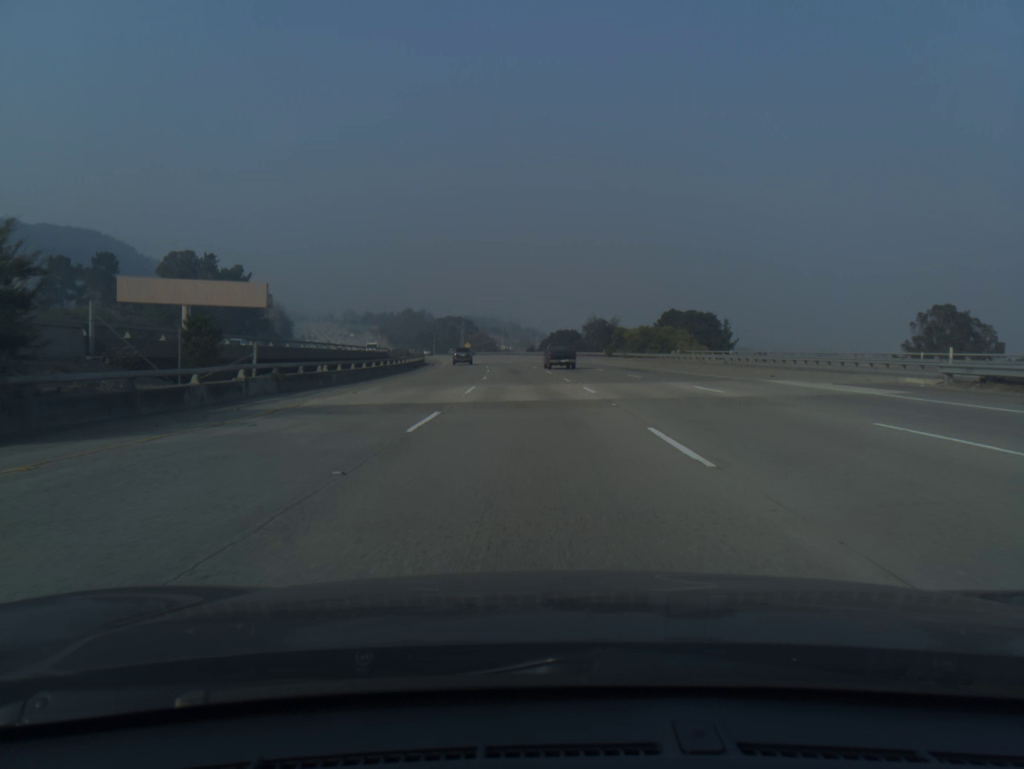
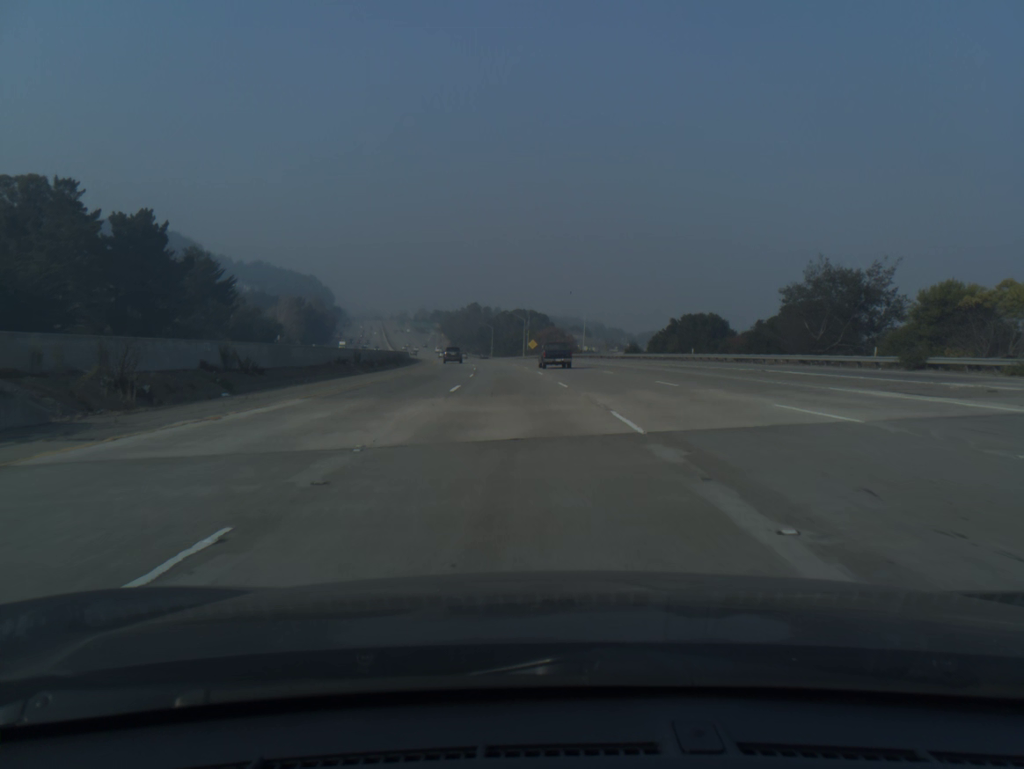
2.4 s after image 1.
(-3.9, +78.4) m; -6°
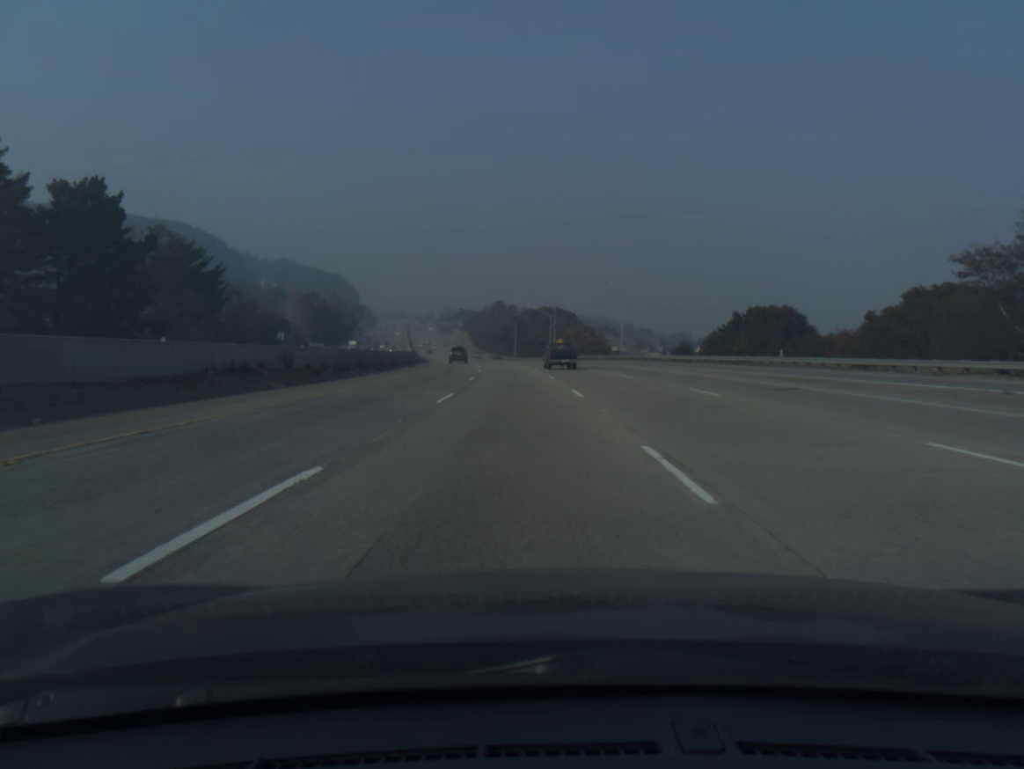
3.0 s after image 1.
(-0.3, +19.7) m; -2°
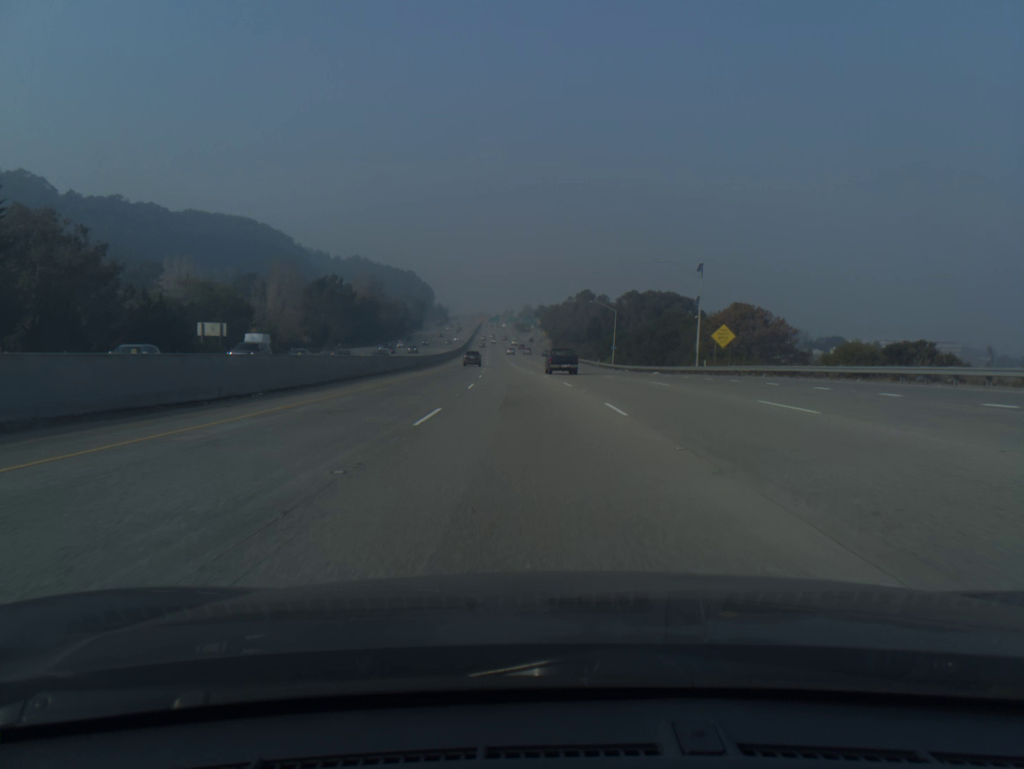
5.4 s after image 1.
(-4.8, +78.6) m; -6°
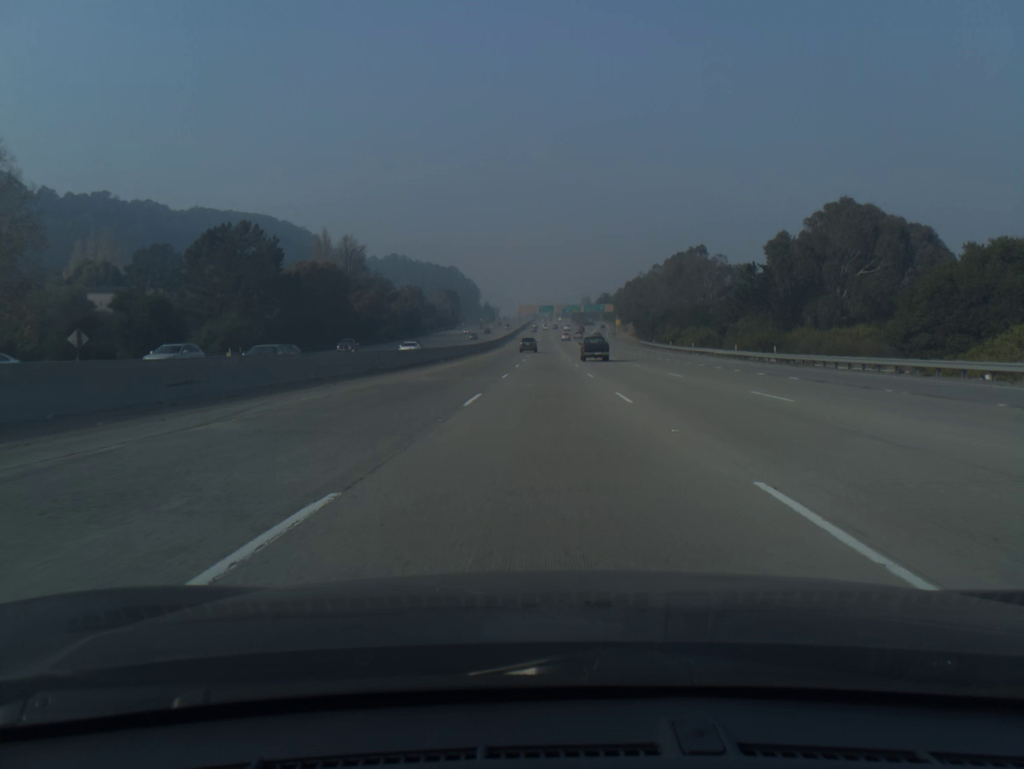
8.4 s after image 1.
(-5.2, +98.8) m; -4°
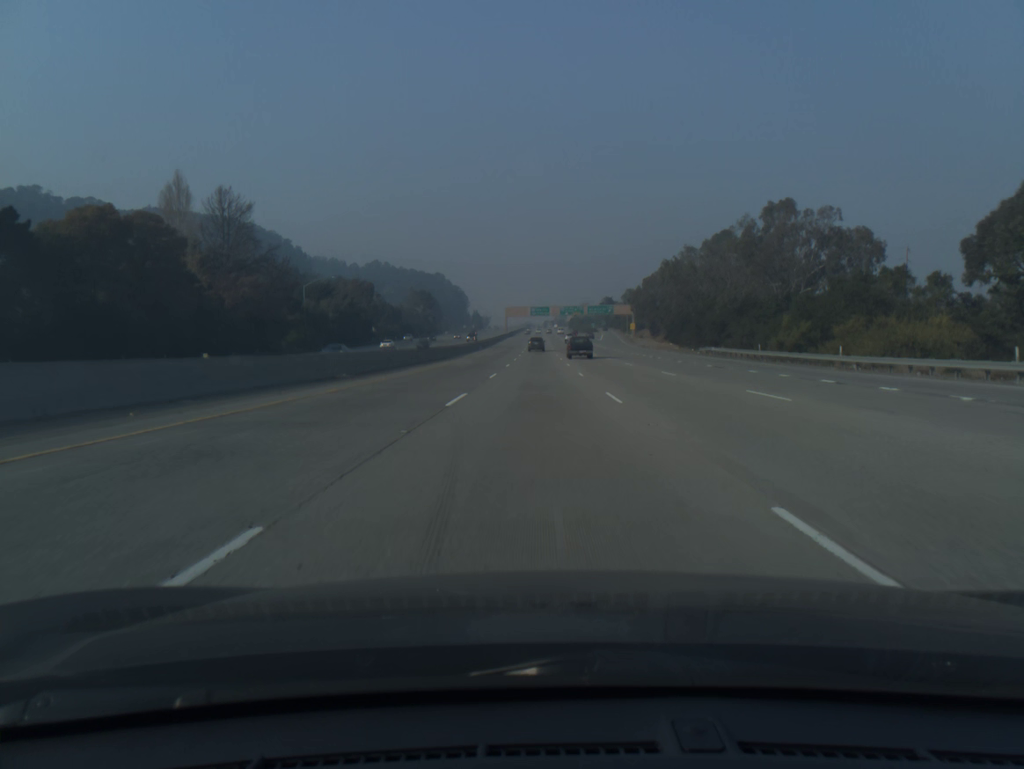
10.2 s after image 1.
(+0.4, +59.4) m; +1°
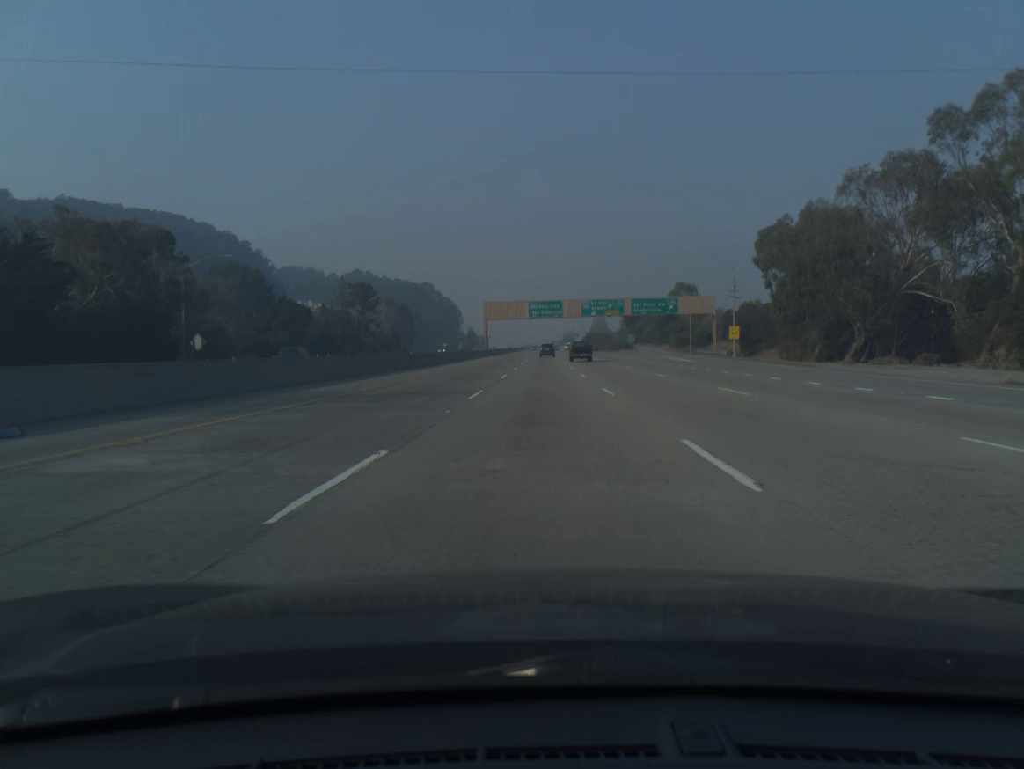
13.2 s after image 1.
(-0.4, +97.8) m; 0°
